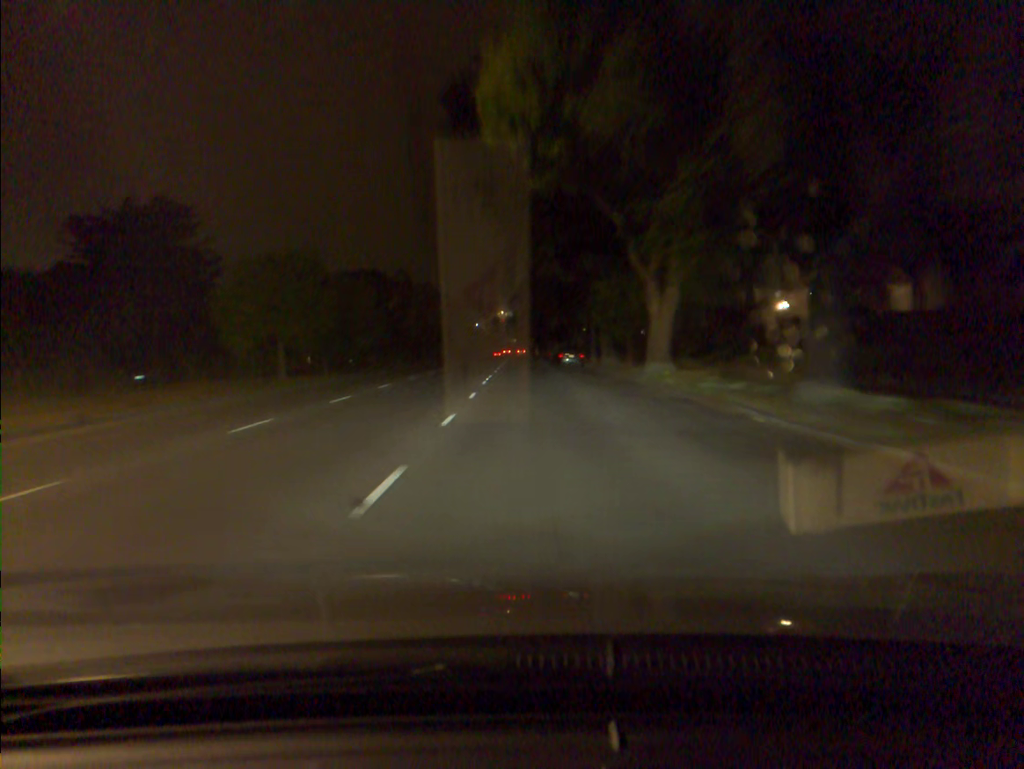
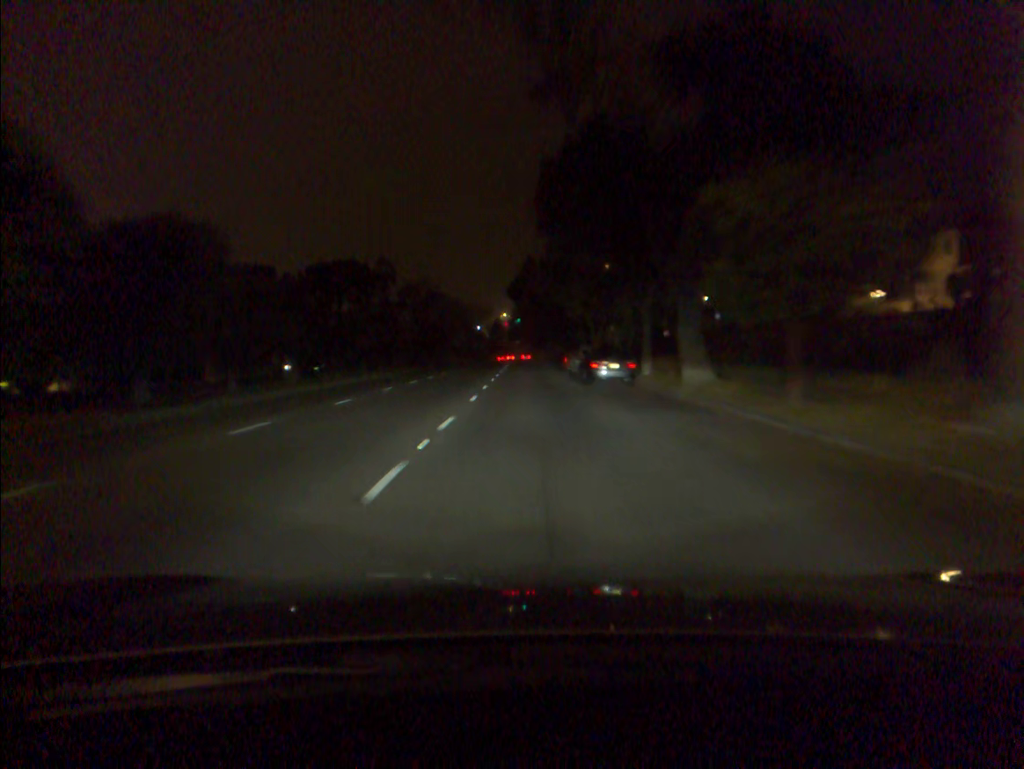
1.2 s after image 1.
(-0.1, +22.0) m; 0°
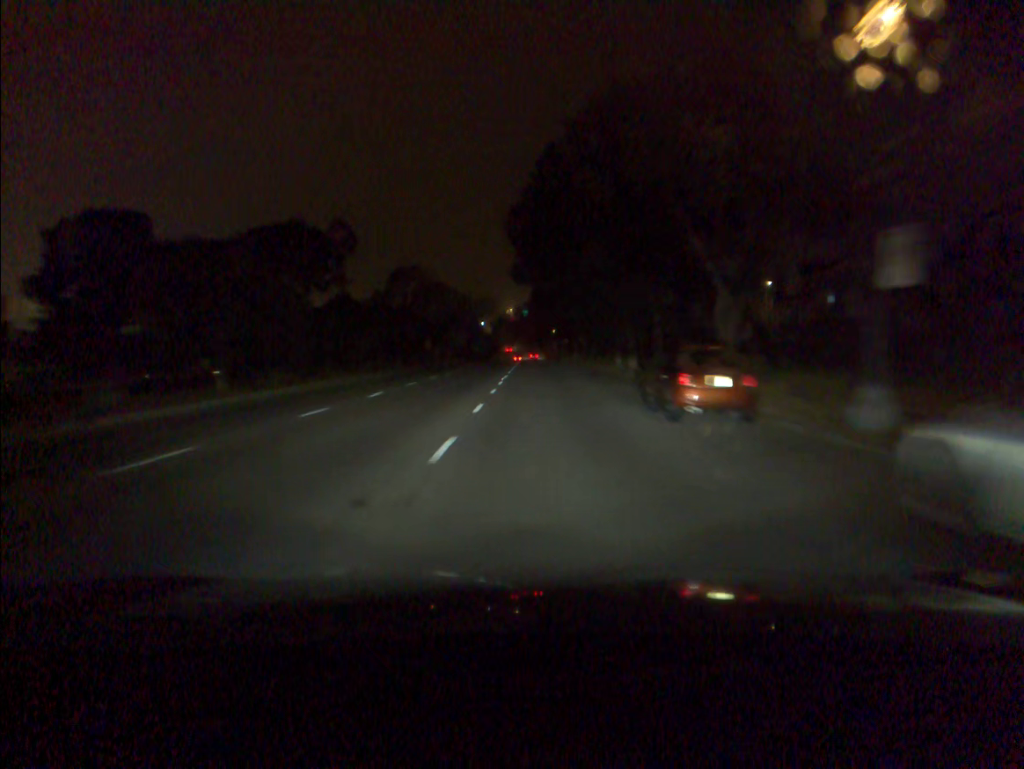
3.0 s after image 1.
(-0.3, +33.2) m; 0°
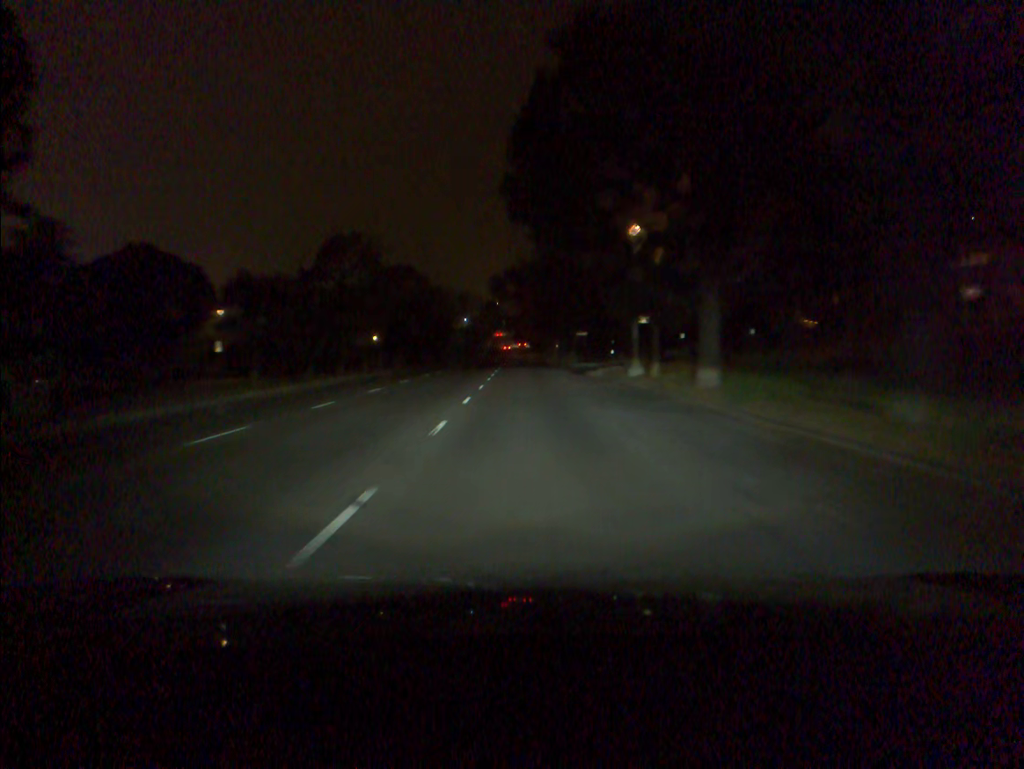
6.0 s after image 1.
(+0.6, +55.2) m; +1°
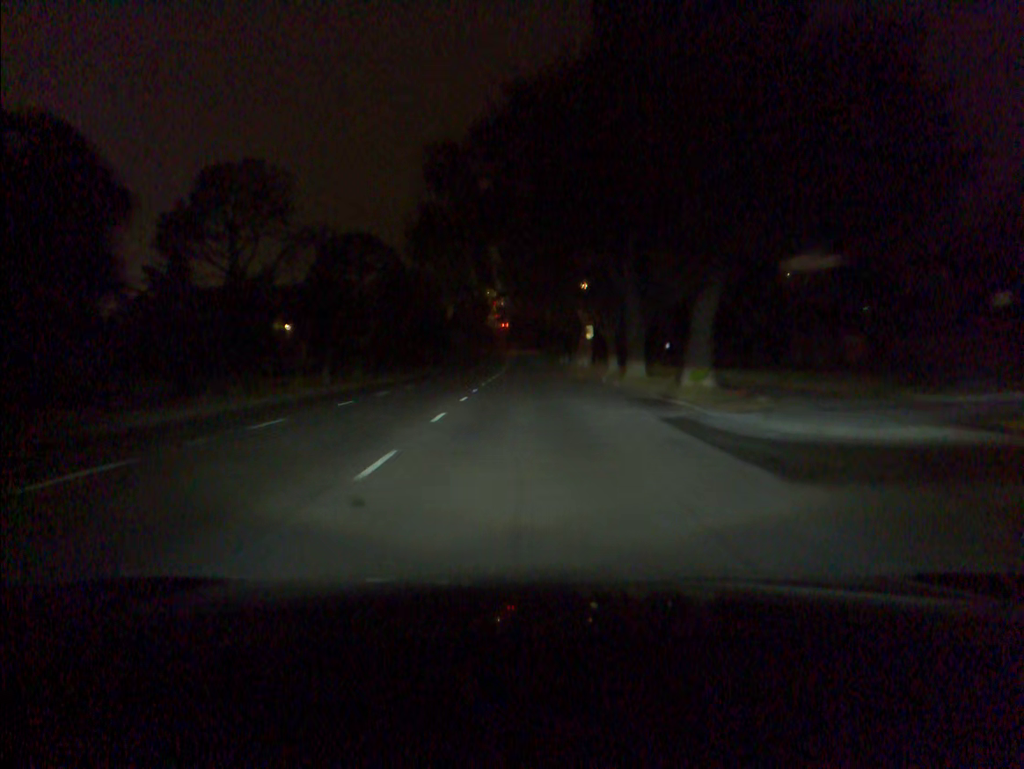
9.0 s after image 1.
(+0.1, +54.4) m; 0°
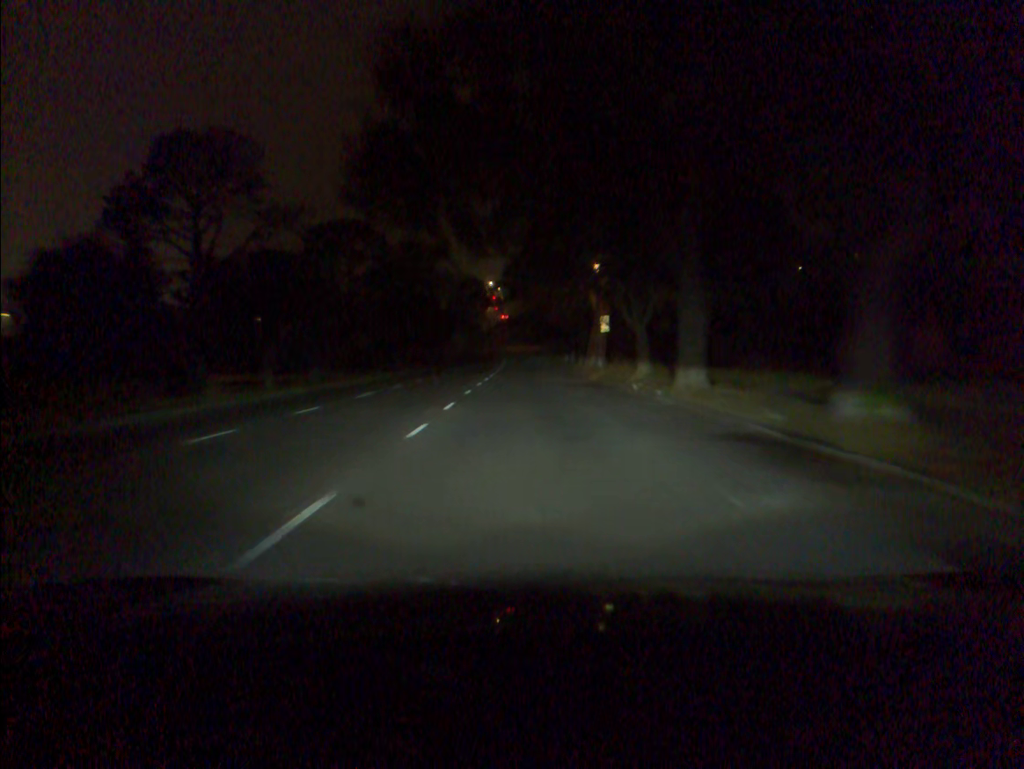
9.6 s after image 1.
(0.0, +10.7) m; 0°
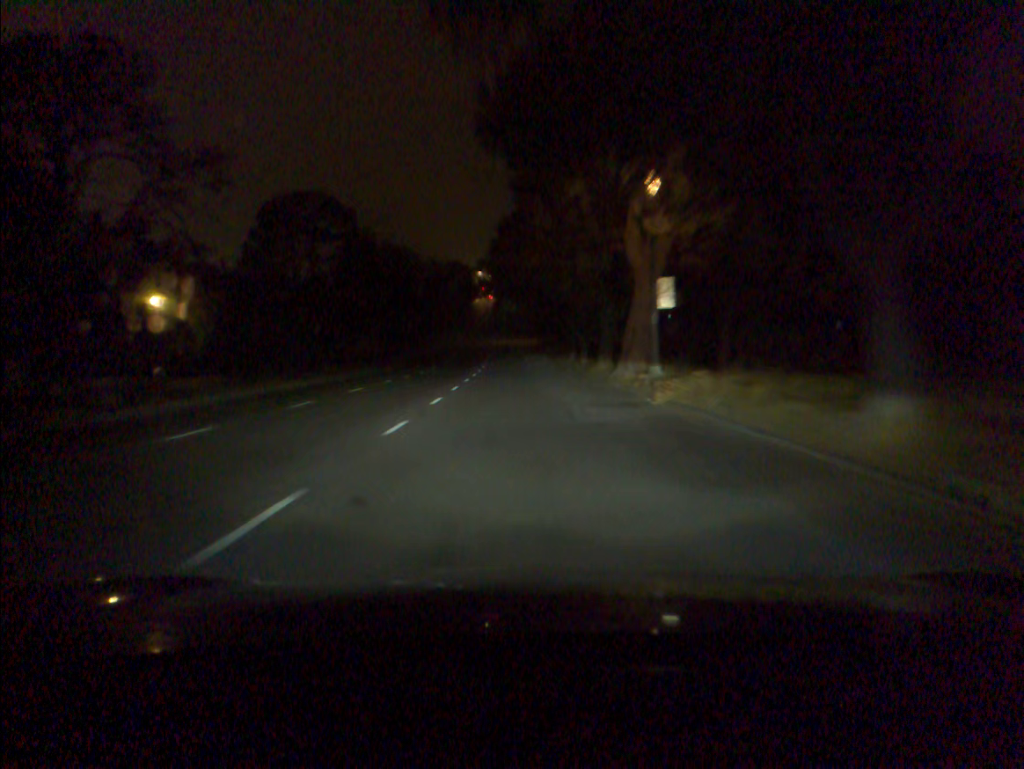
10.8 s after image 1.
(+0.1, +21.3) m; +1°
